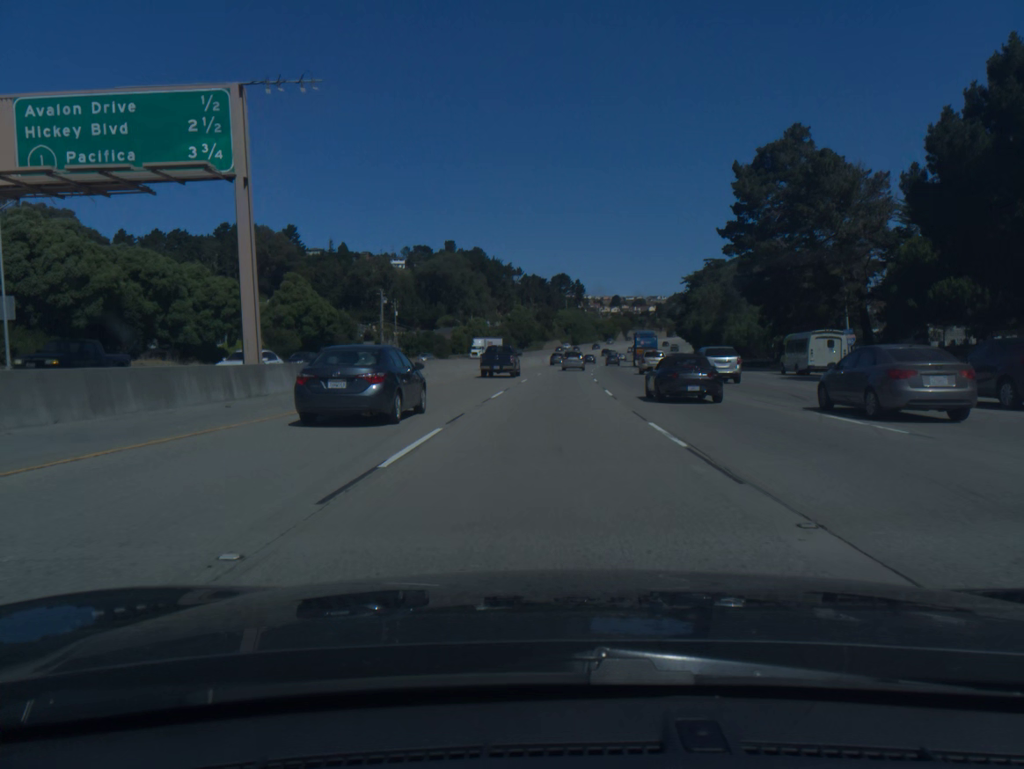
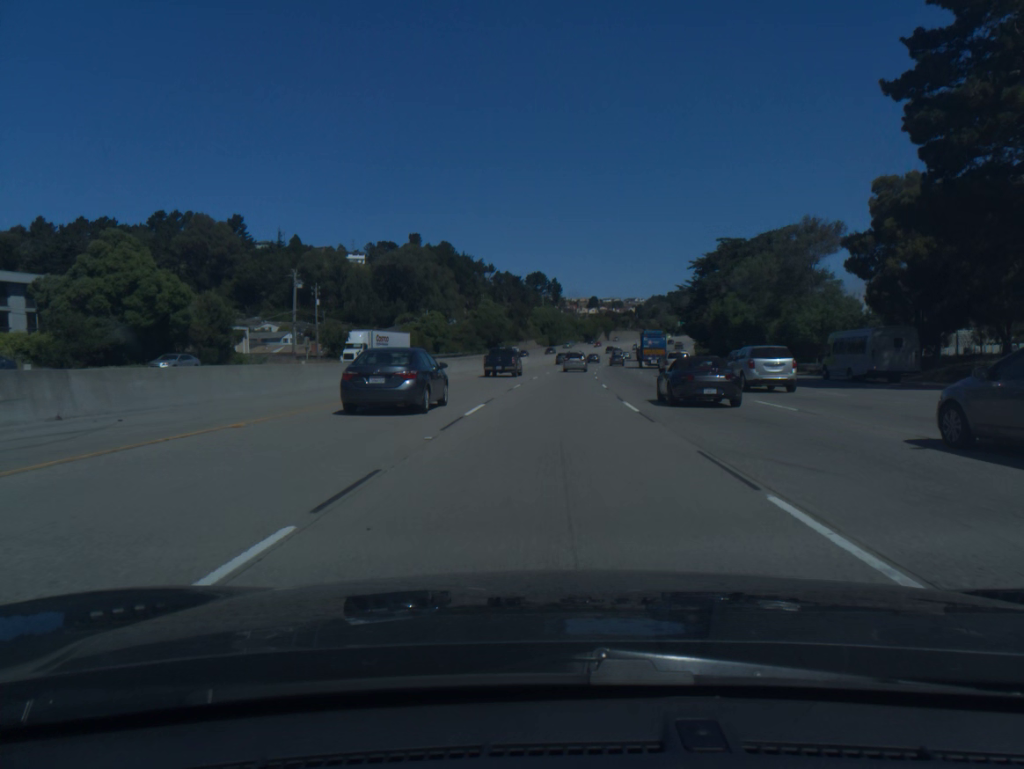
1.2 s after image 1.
(+0.6, +36.8) m; +2°
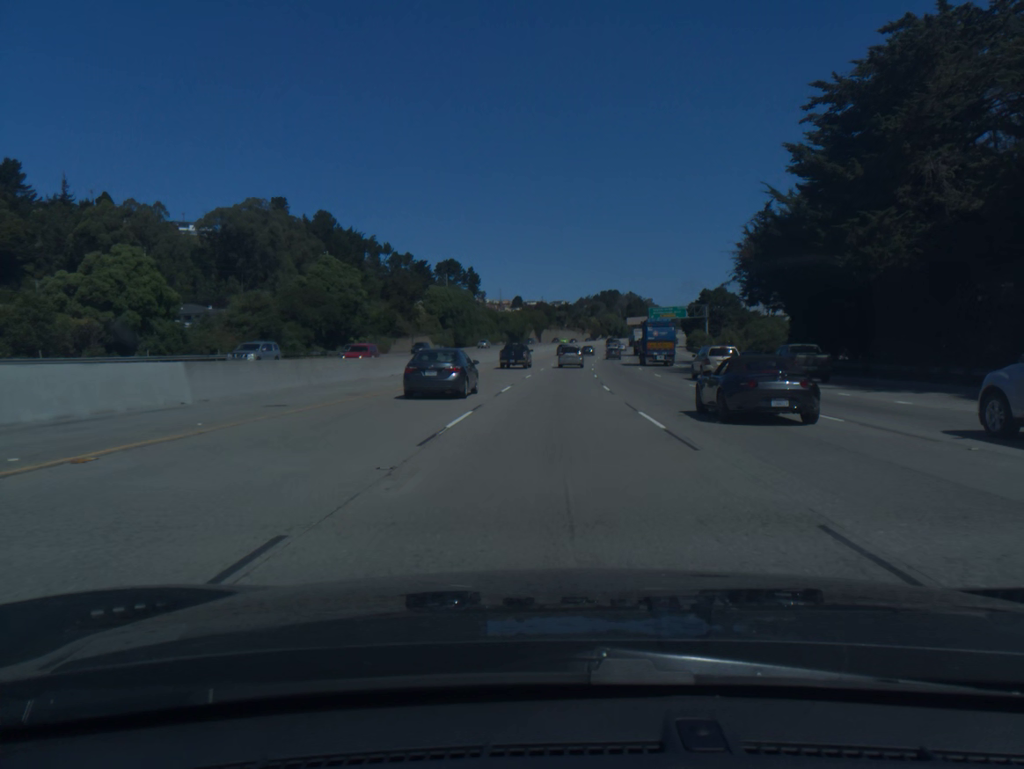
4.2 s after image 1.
(+4.3, +91.7) m; +6°
